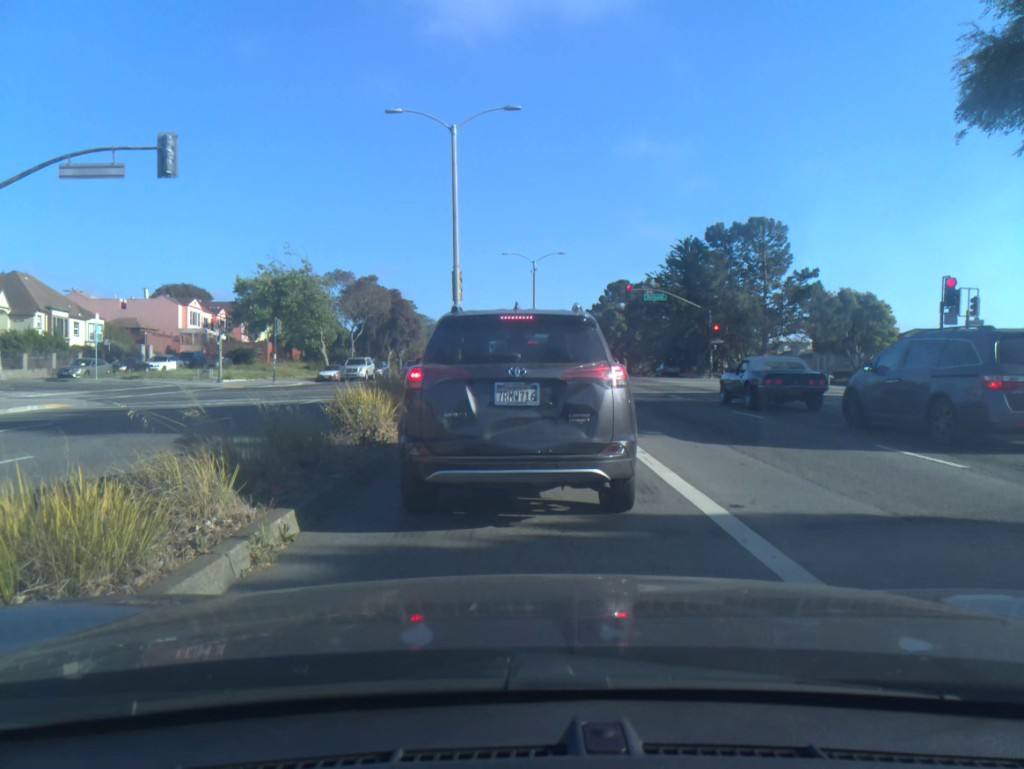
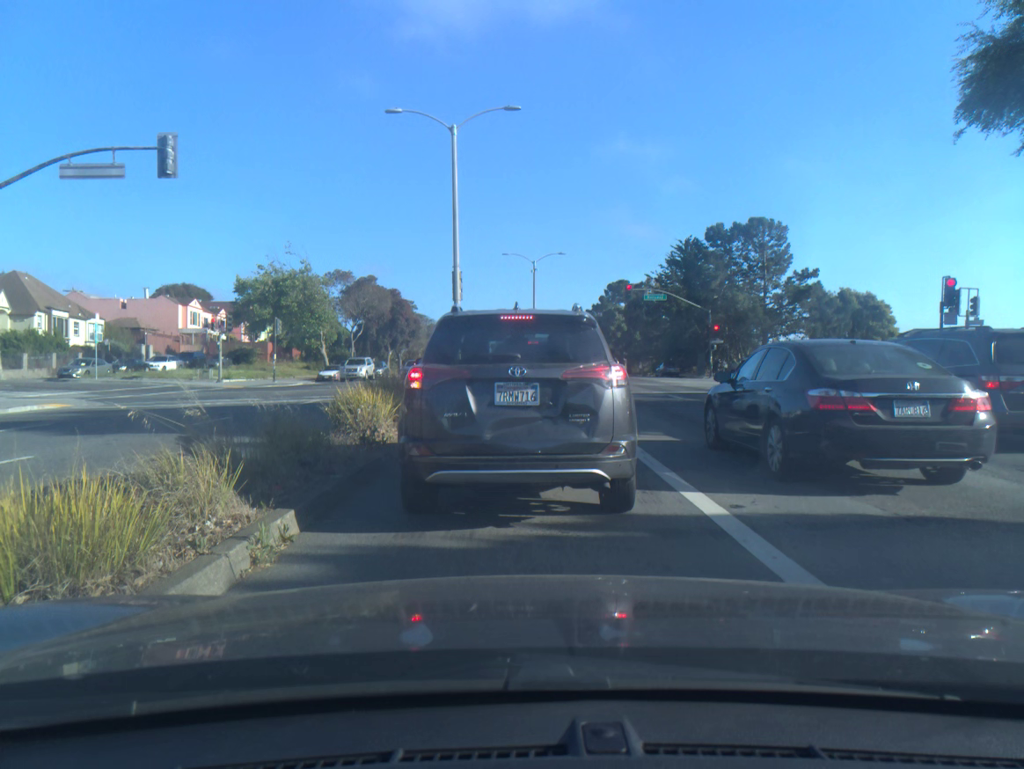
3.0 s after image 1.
(0.0, 0.0) m; 0°
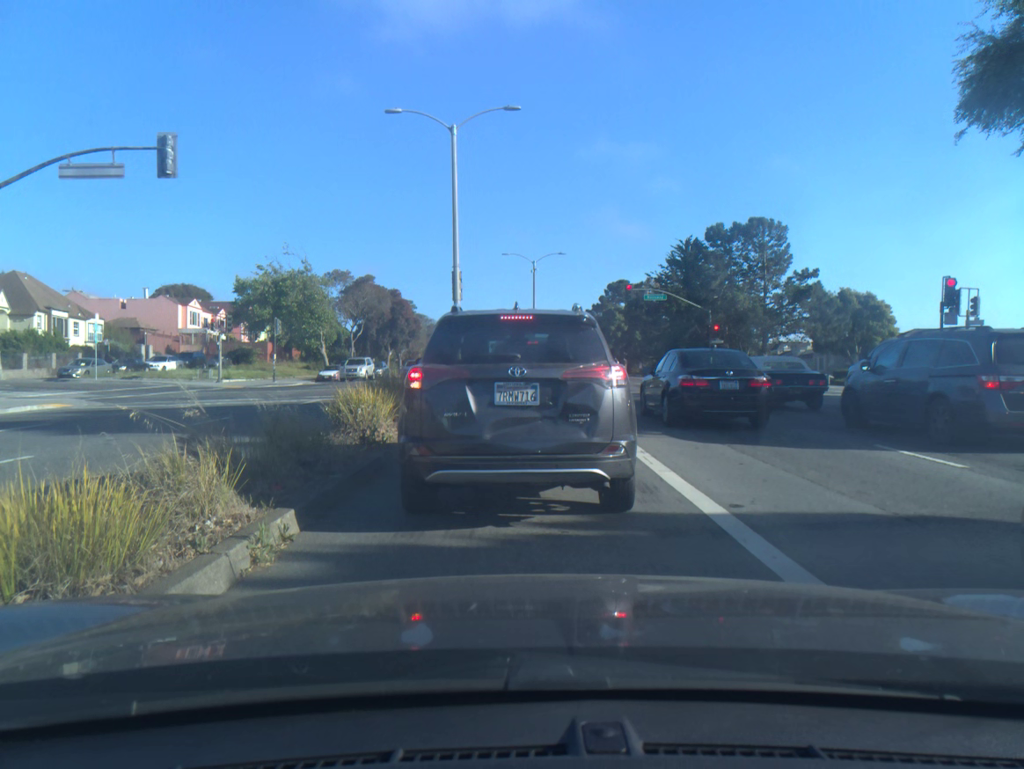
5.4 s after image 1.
(0.0, 0.0) m; 0°
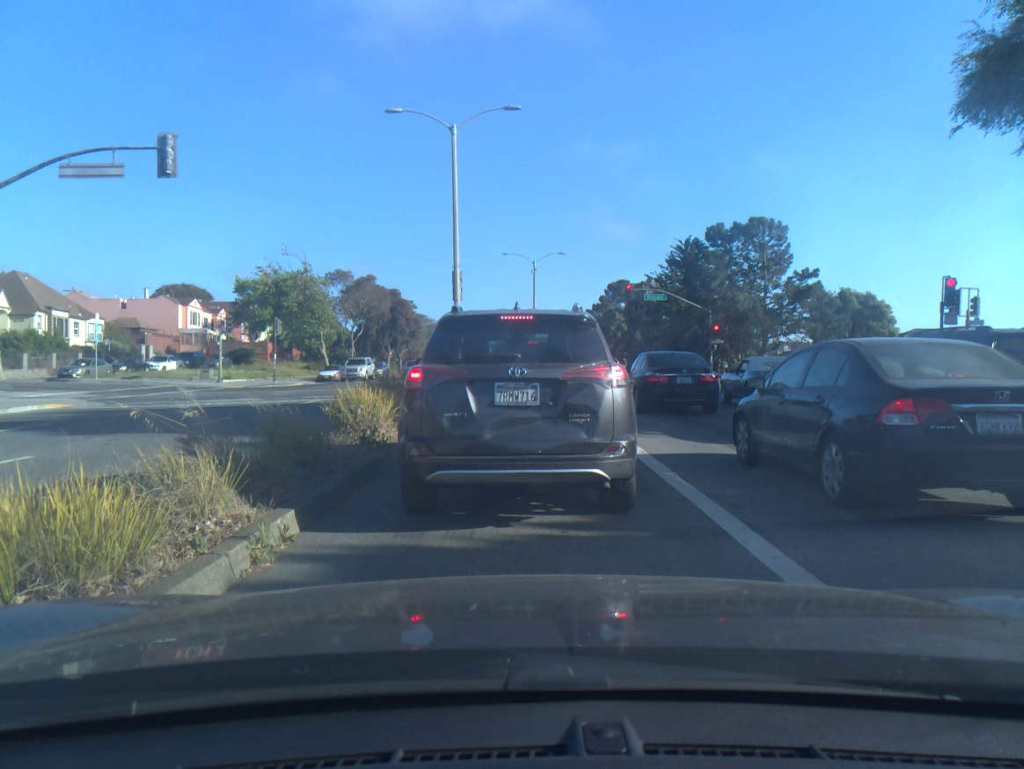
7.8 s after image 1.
(0.0, 0.0) m; 0°
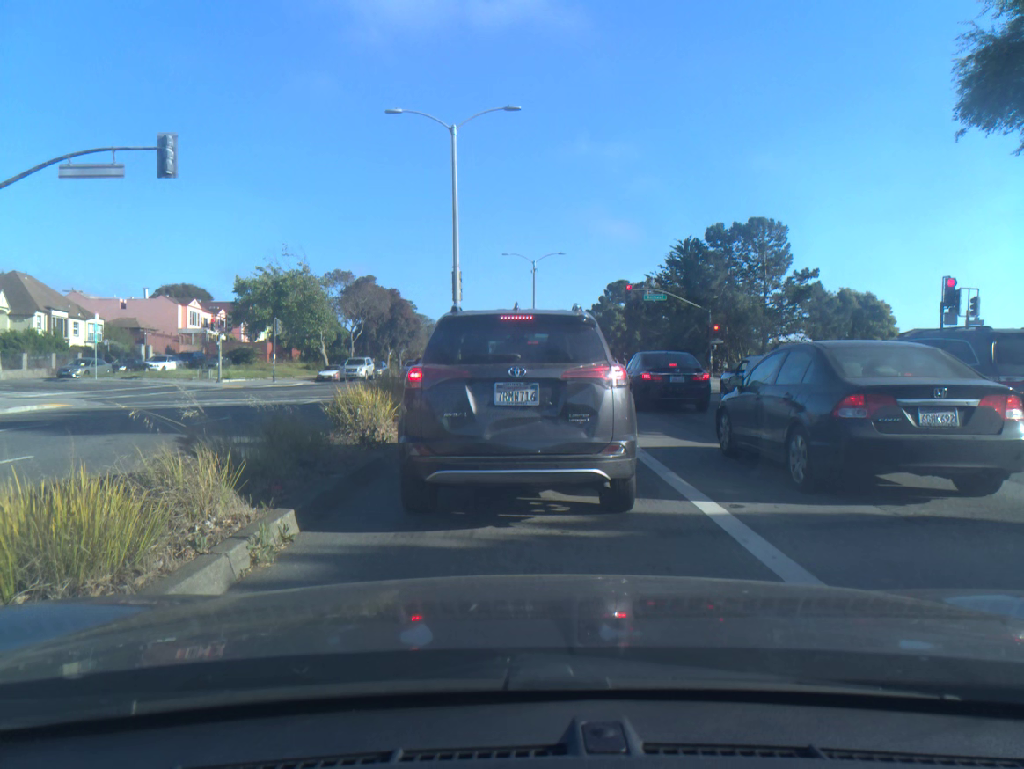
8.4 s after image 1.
(0.0, 0.0) m; 0°
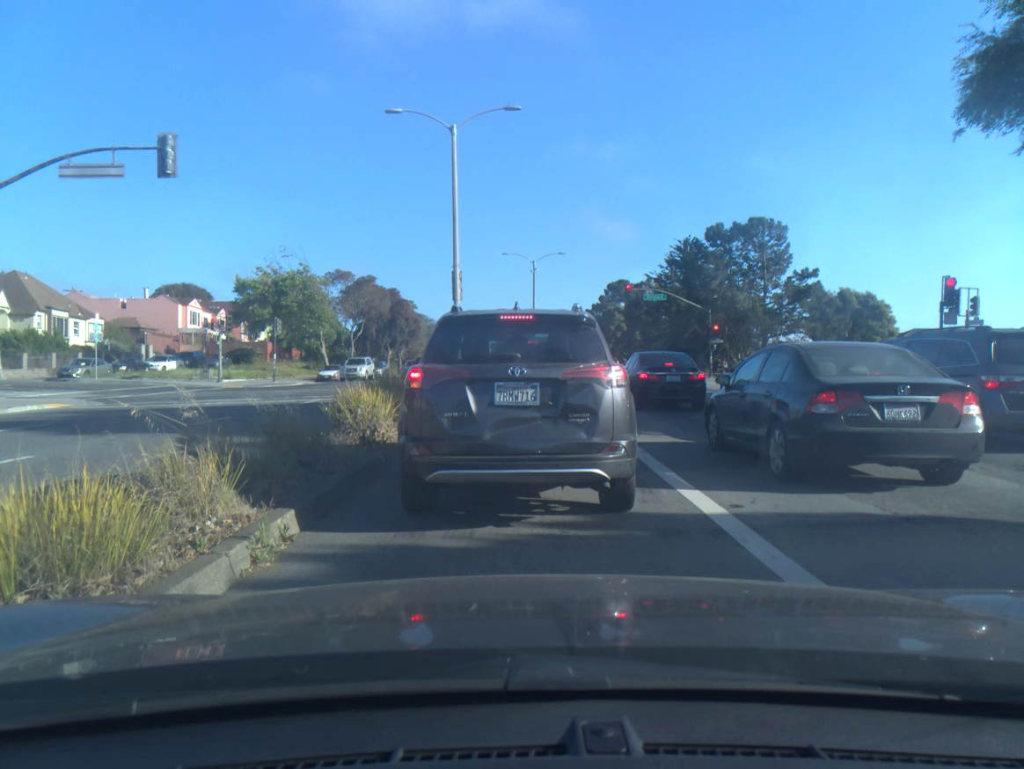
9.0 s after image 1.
(0.0, 0.0) m; 0°
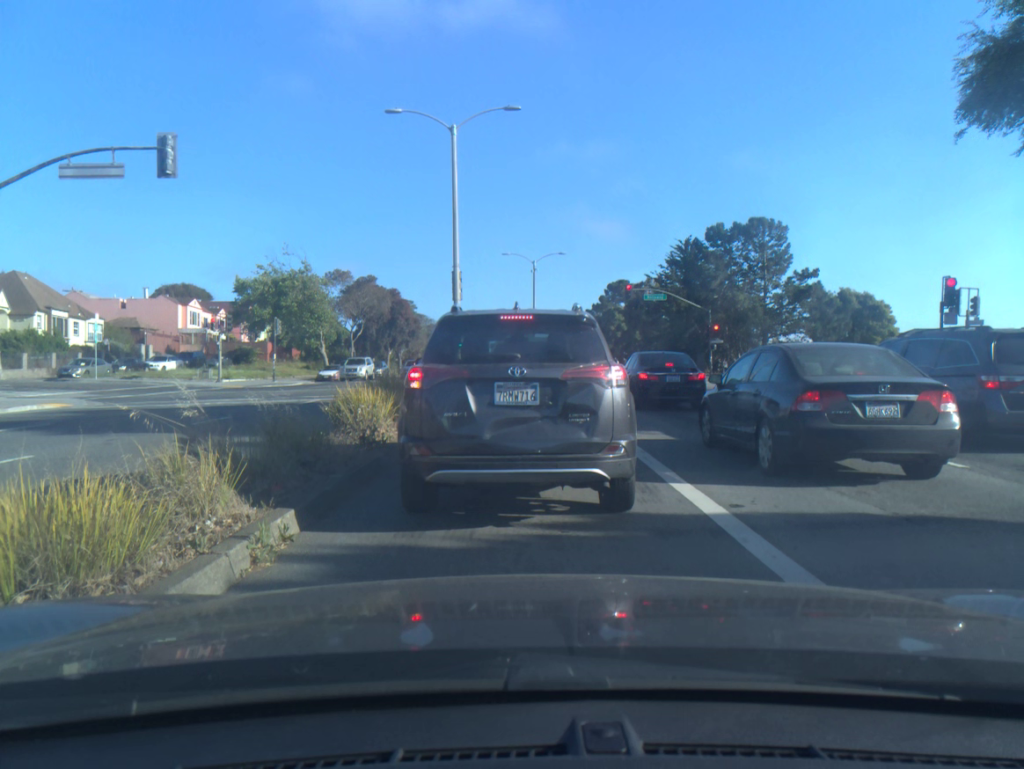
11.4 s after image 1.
(0.0, 0.0) m; 0°
